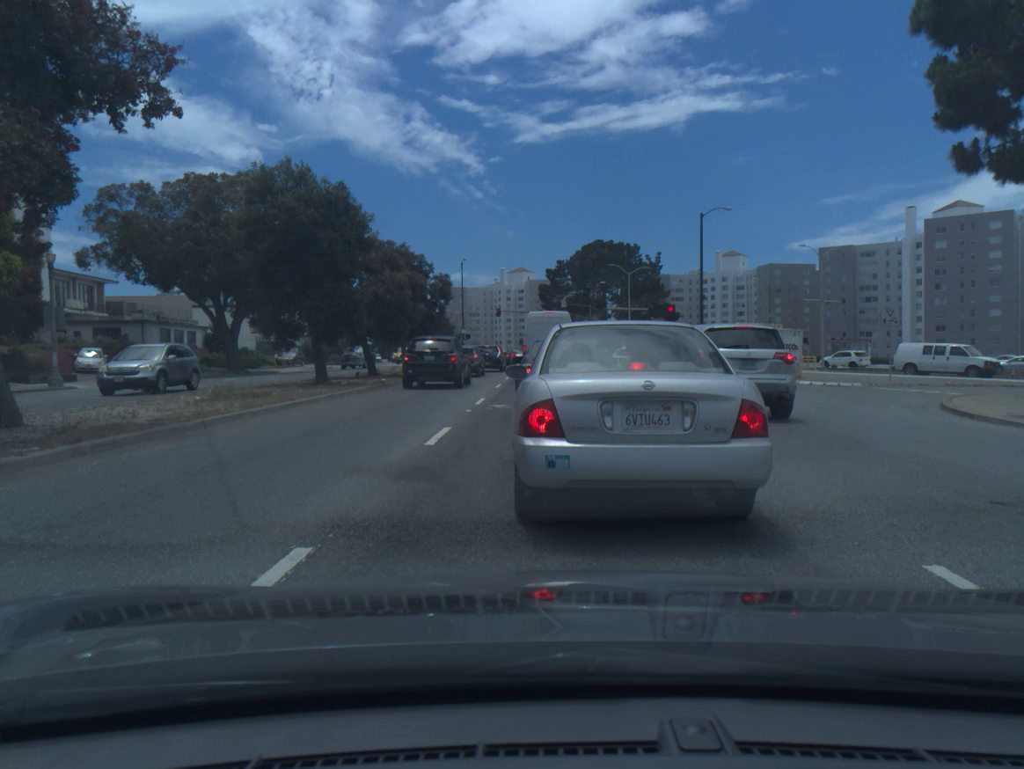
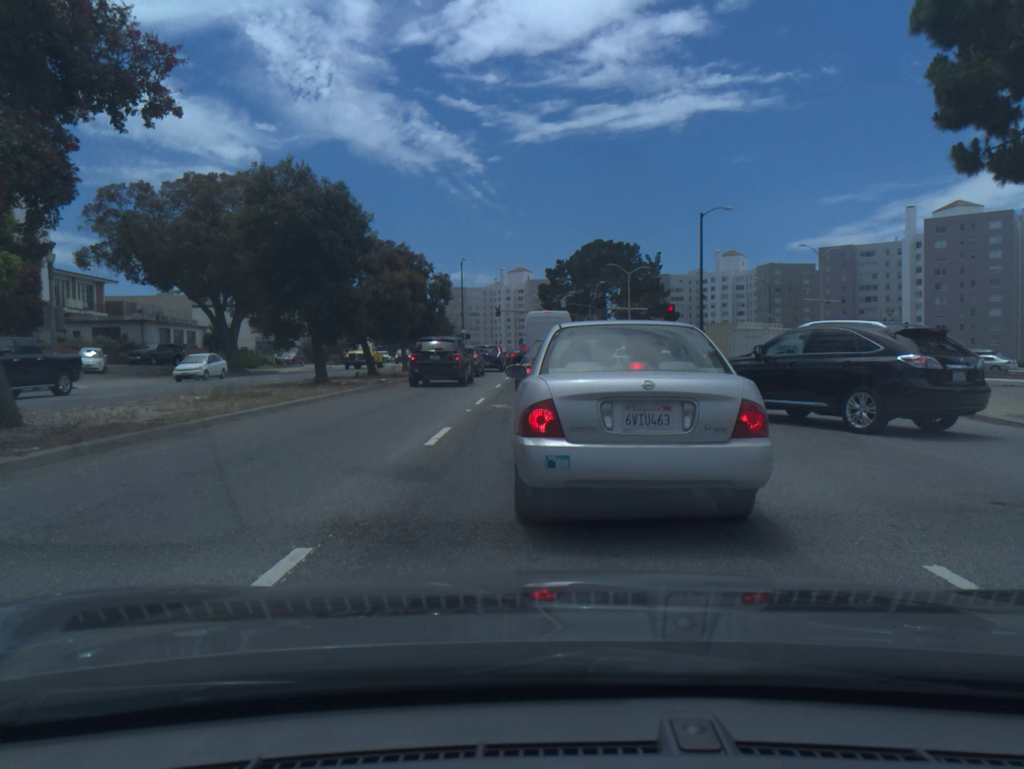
(0.0, 0.0) m; 0°
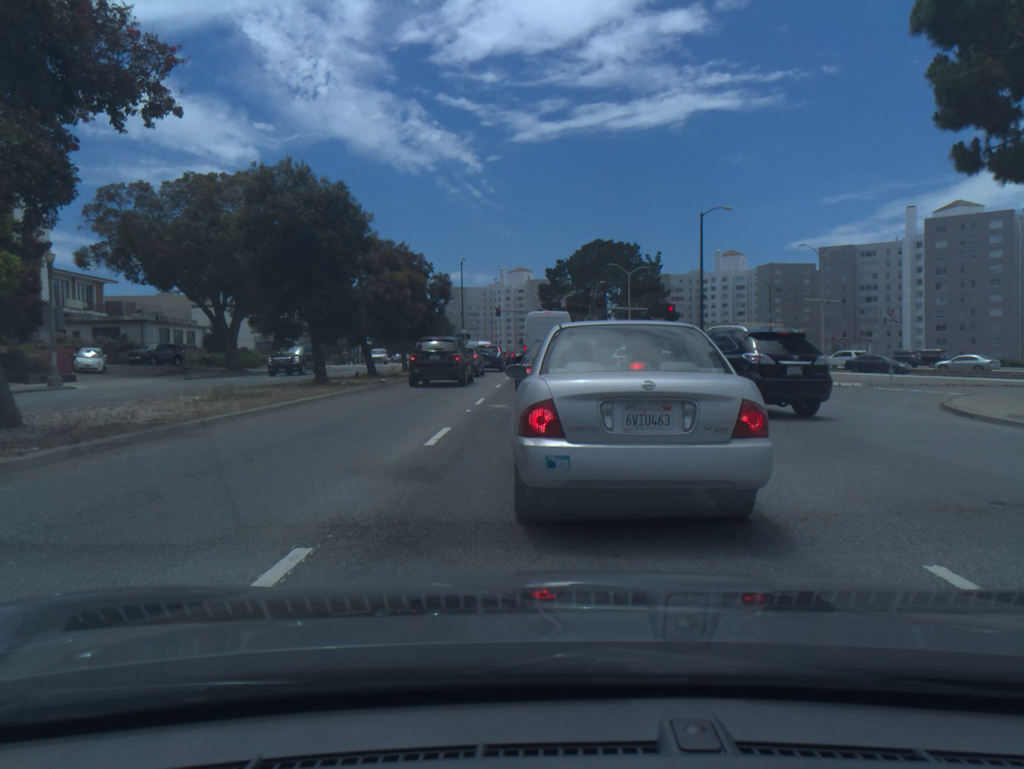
(0.0, 0.0) m; 0°
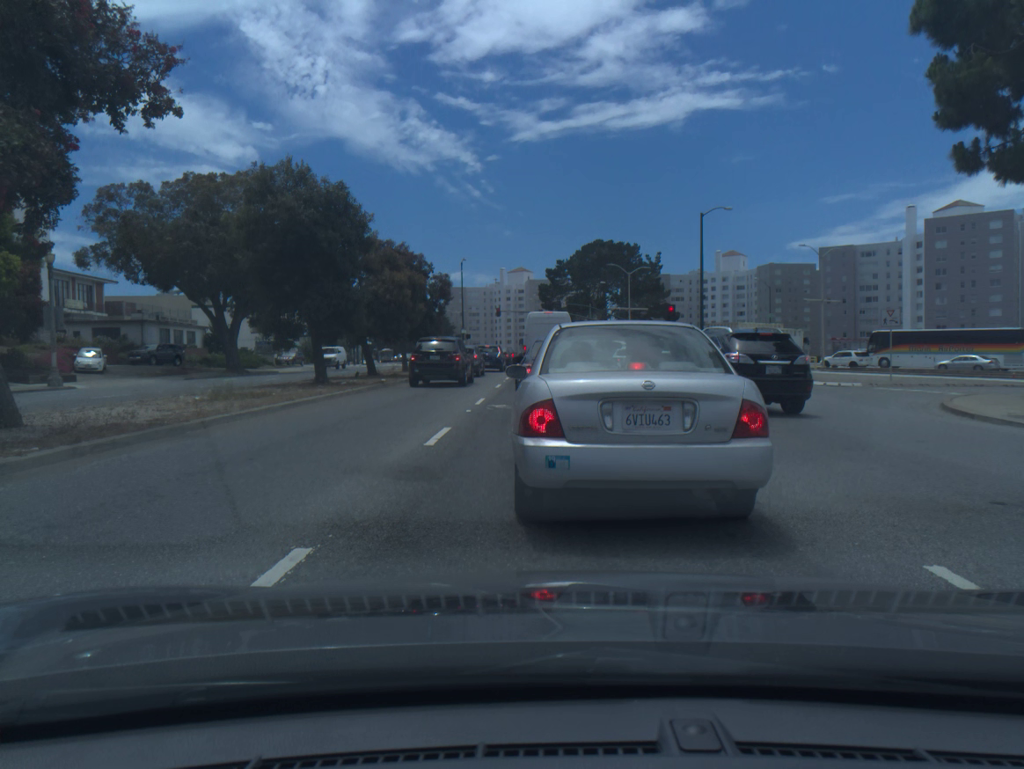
(0.0, 0.0) m; 0°
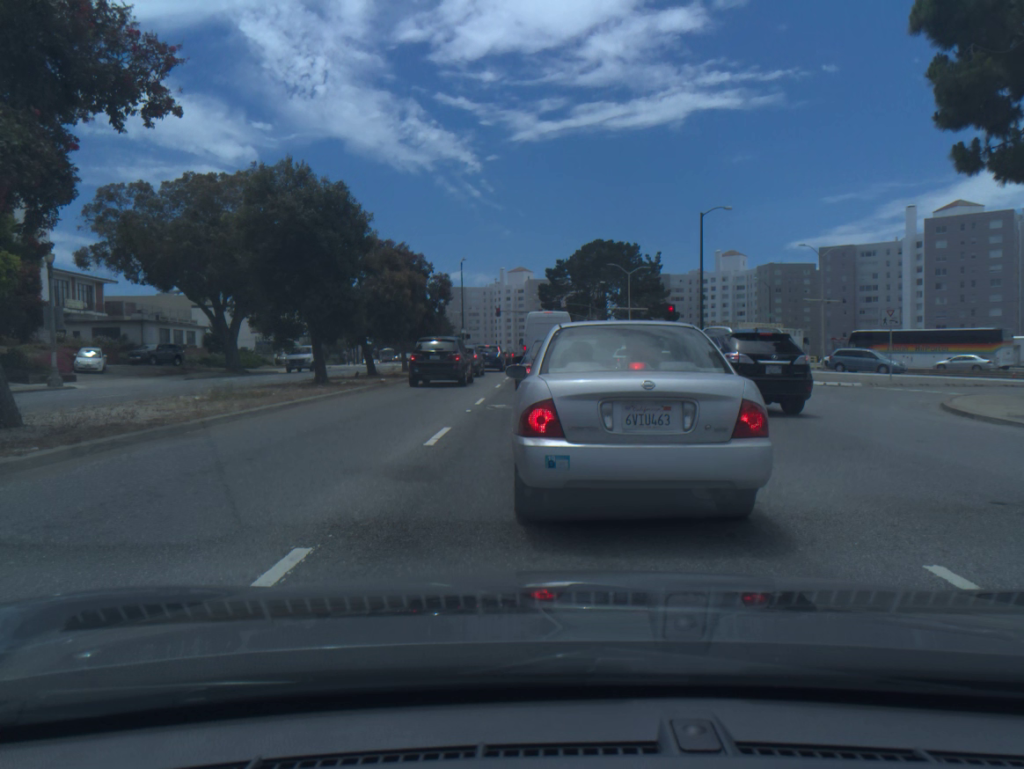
(0.0, 0.0) m; 0°
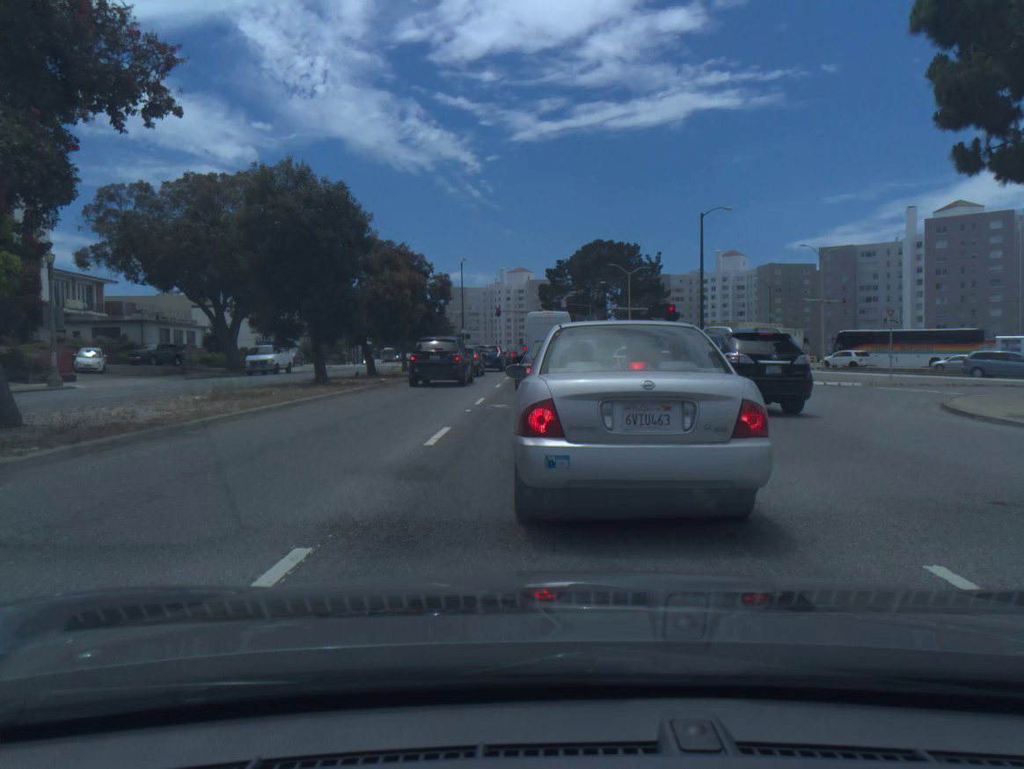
(0.0, 0.0) m; 0°
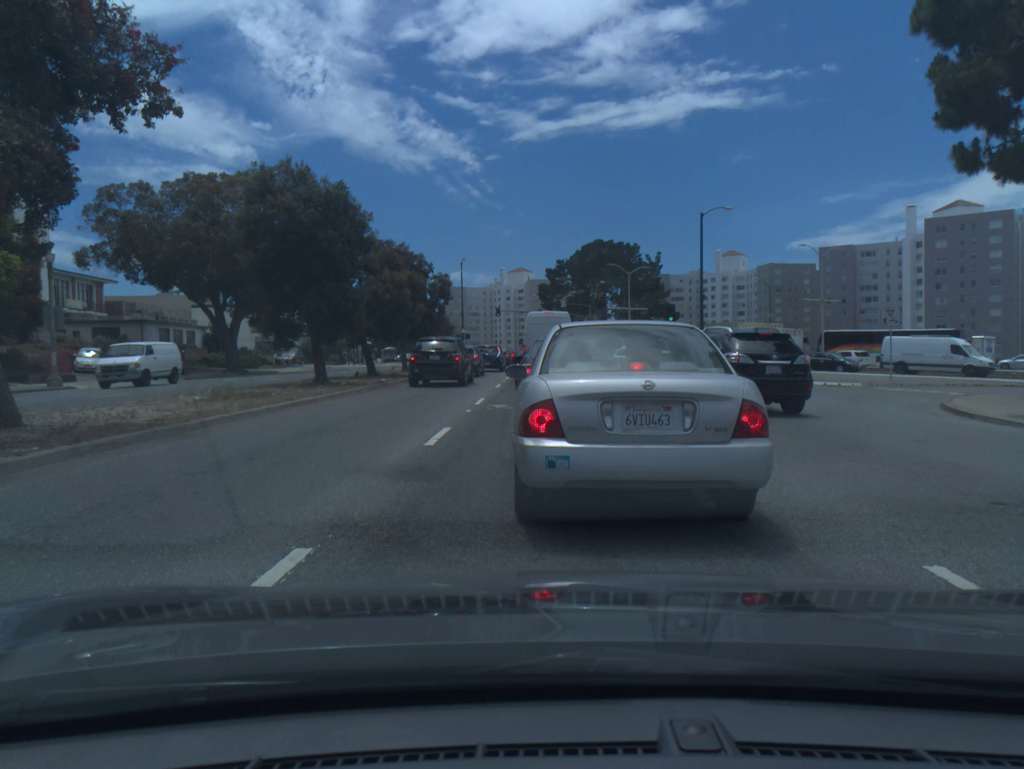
(0.0, 0.0) m; 0°
